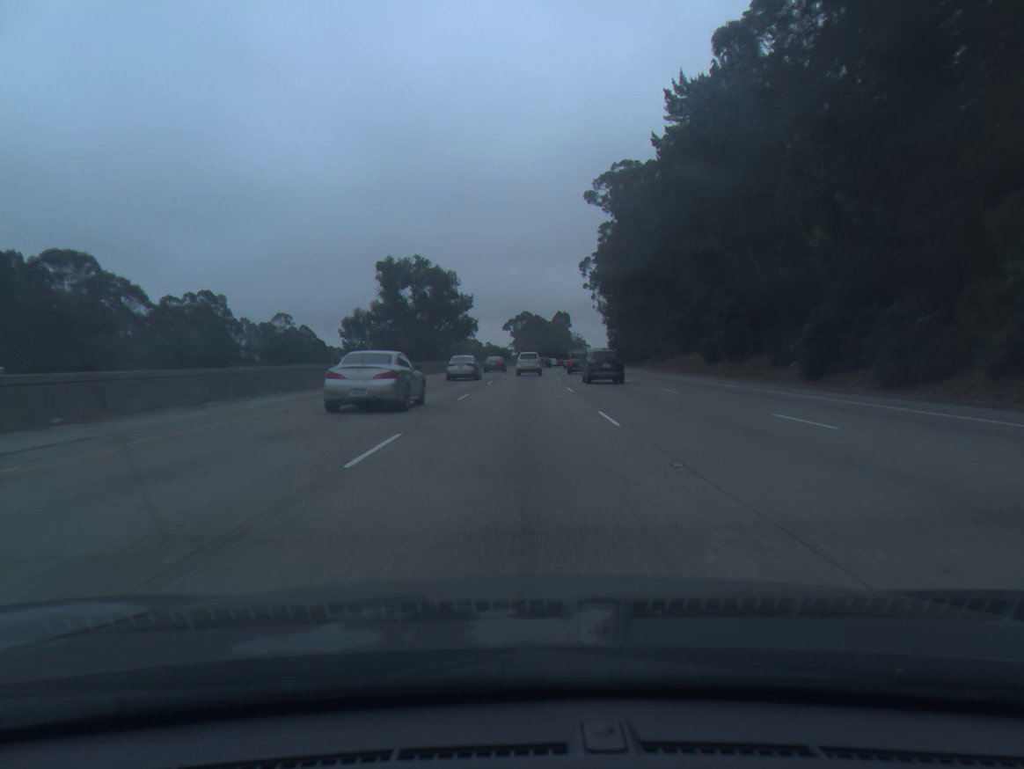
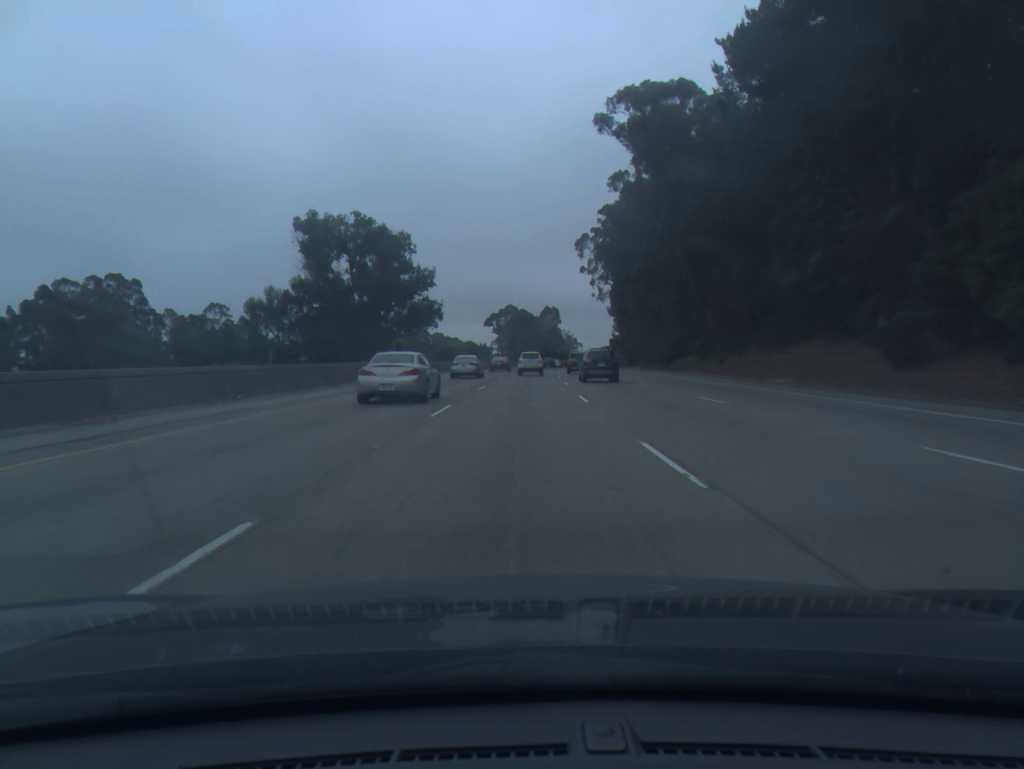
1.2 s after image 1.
(+0.3, +36.0) m; +1°
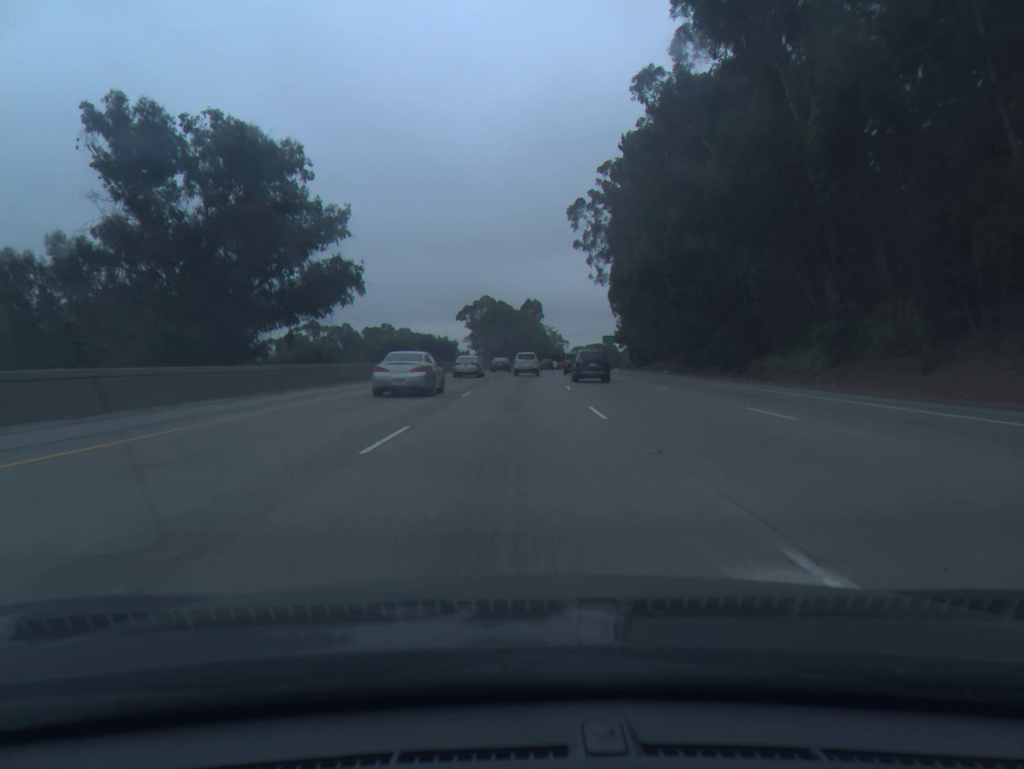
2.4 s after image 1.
(+0.5, +35.7) m; +1°
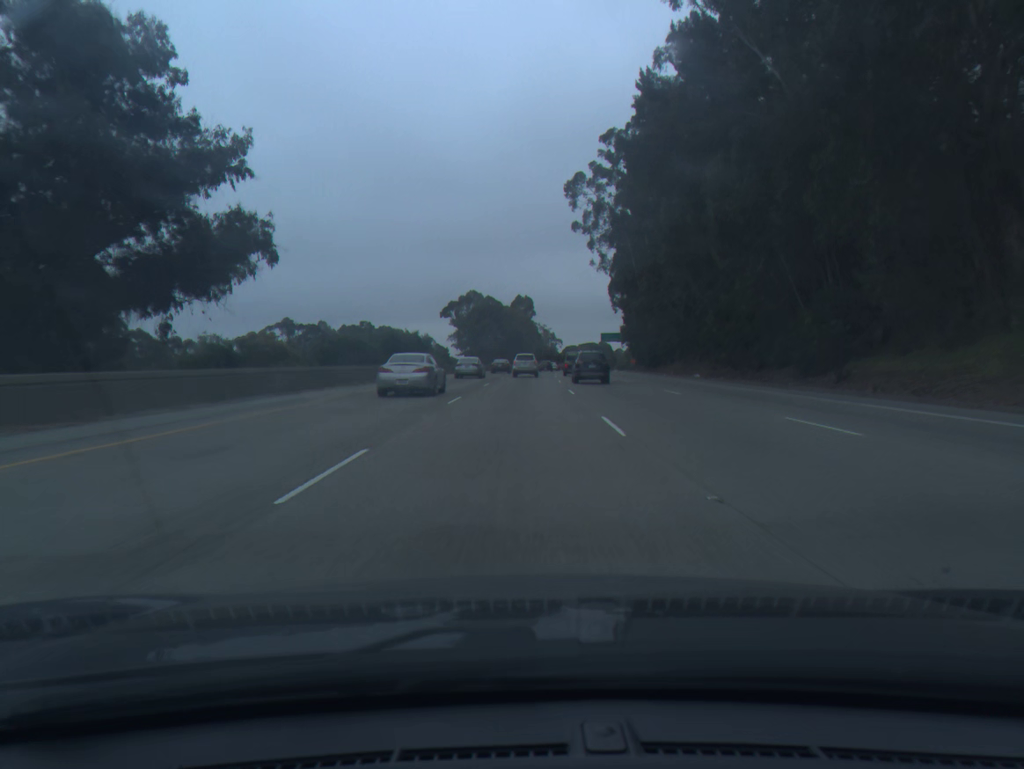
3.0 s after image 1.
(+0.1, +17.7) m; +1°
